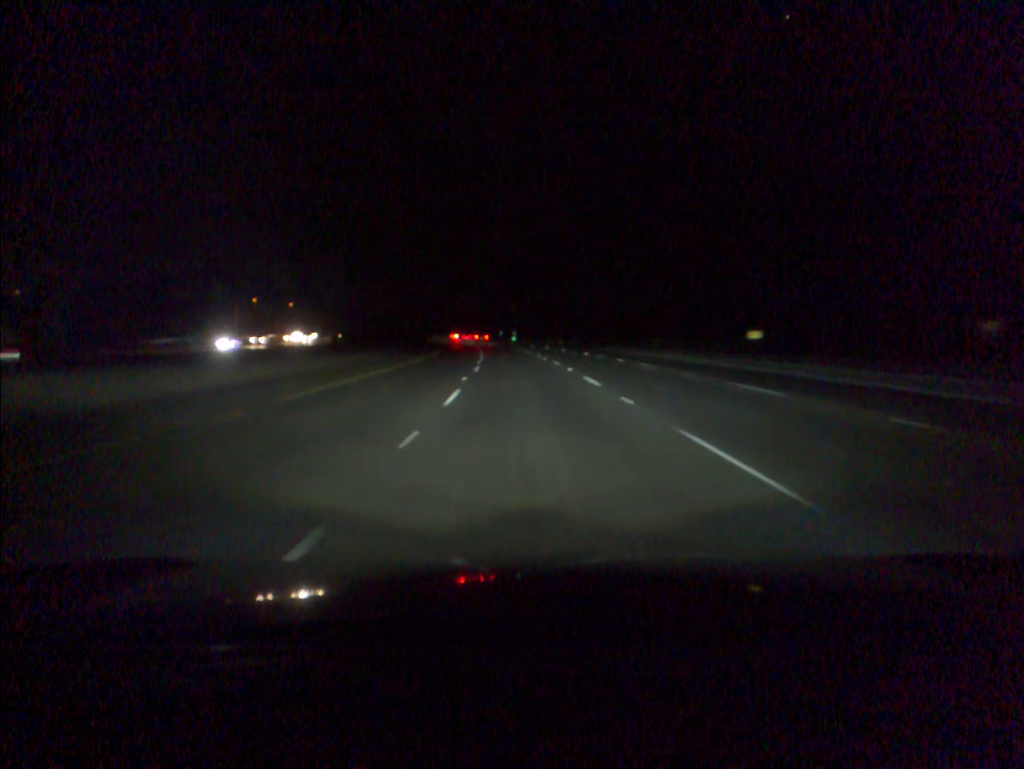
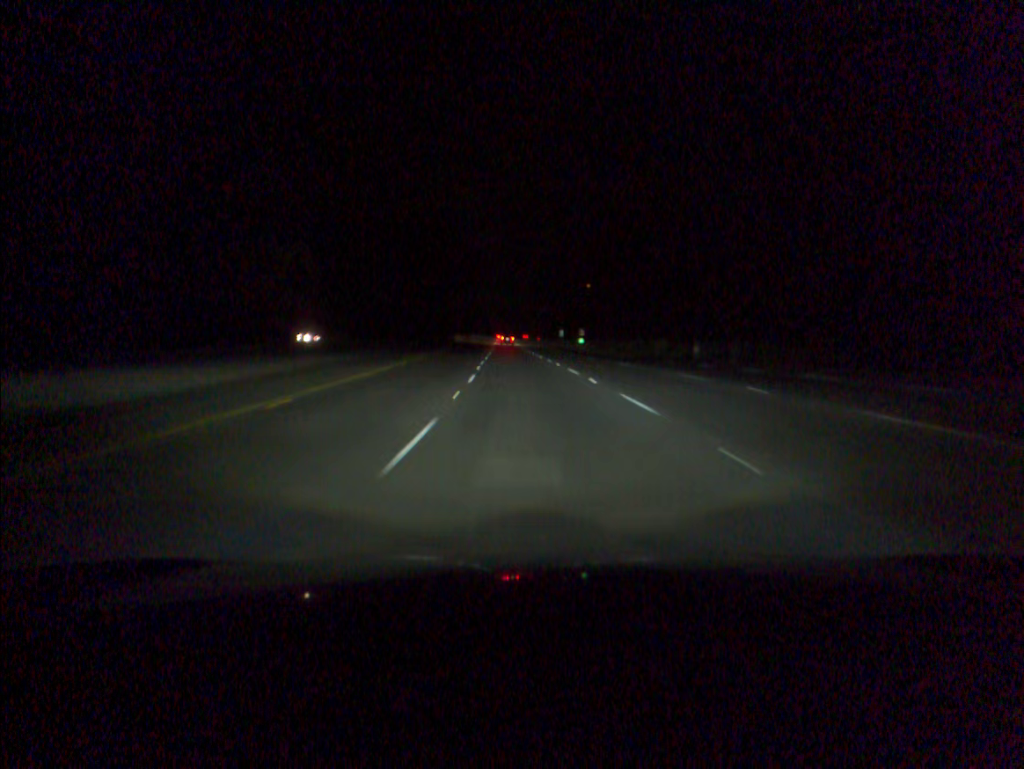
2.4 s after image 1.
(-3.1, +79.9) m; -4°
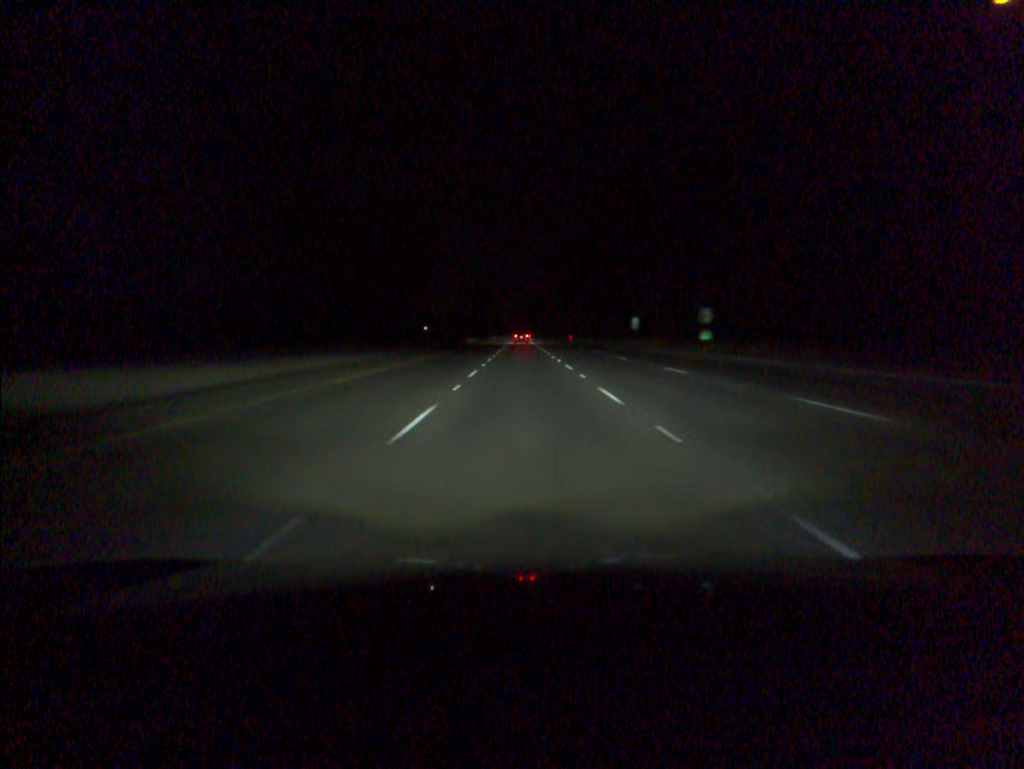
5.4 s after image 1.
(-1.9, +99.9) m; -1°
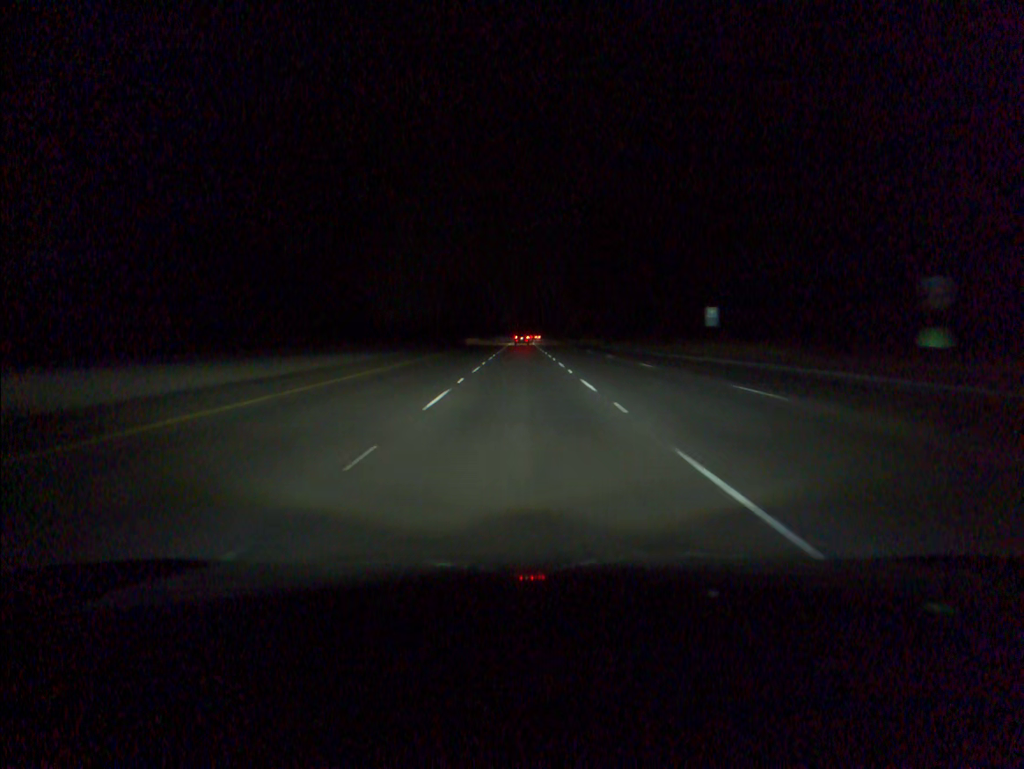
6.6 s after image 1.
(0.0, +39.9) m; 0°
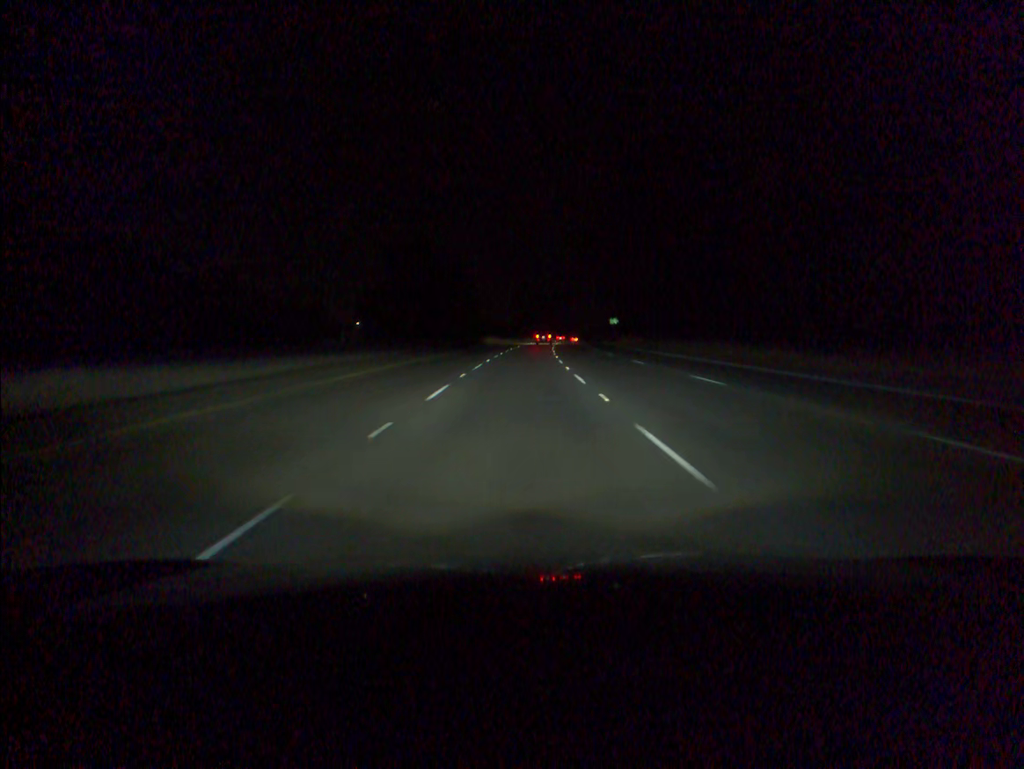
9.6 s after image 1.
(-0.2, +99.8) m; 0°
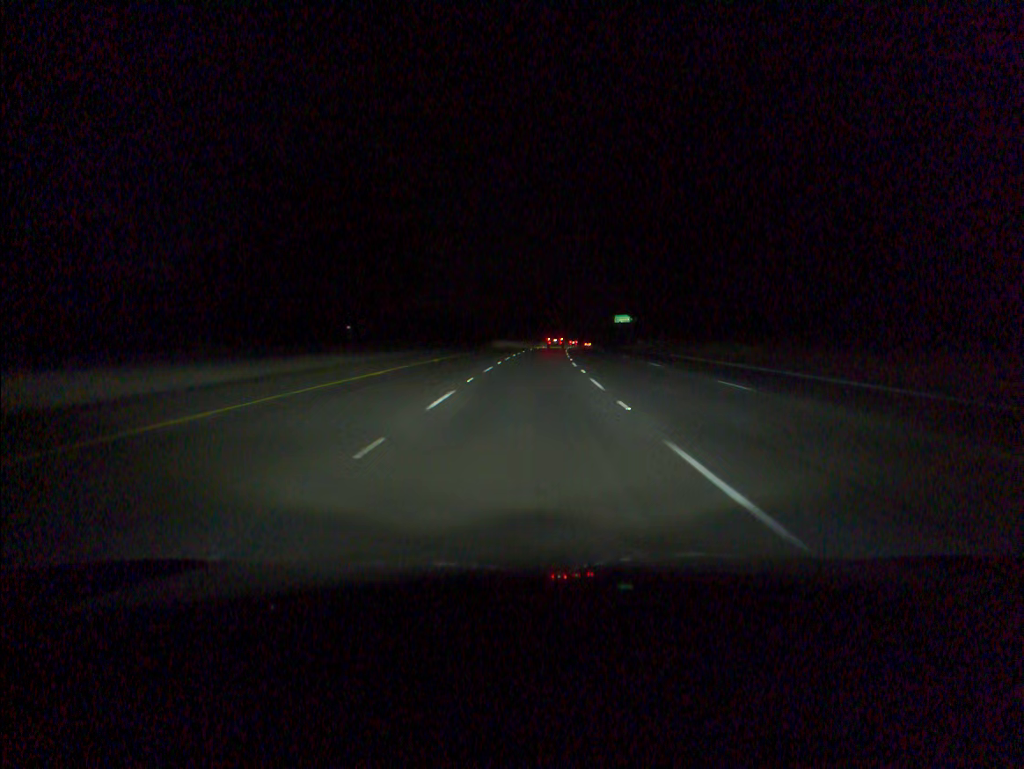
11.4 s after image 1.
(+0.5, +60.0) m; +1°
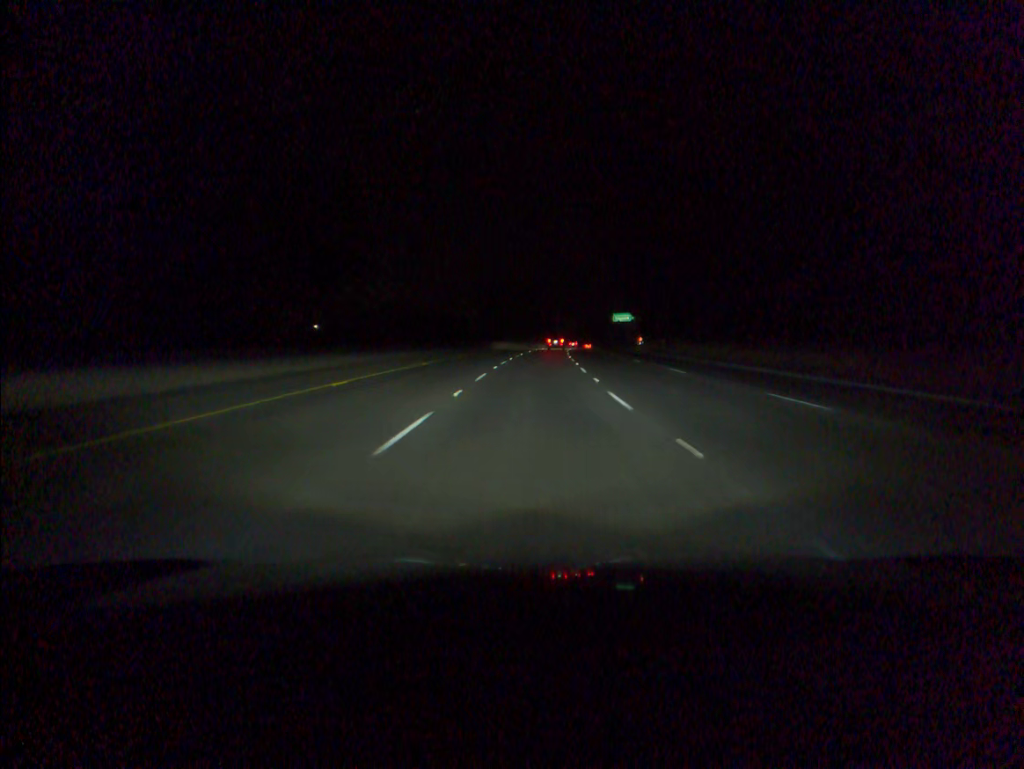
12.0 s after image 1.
(+0.1, +20.1) m; +1°
